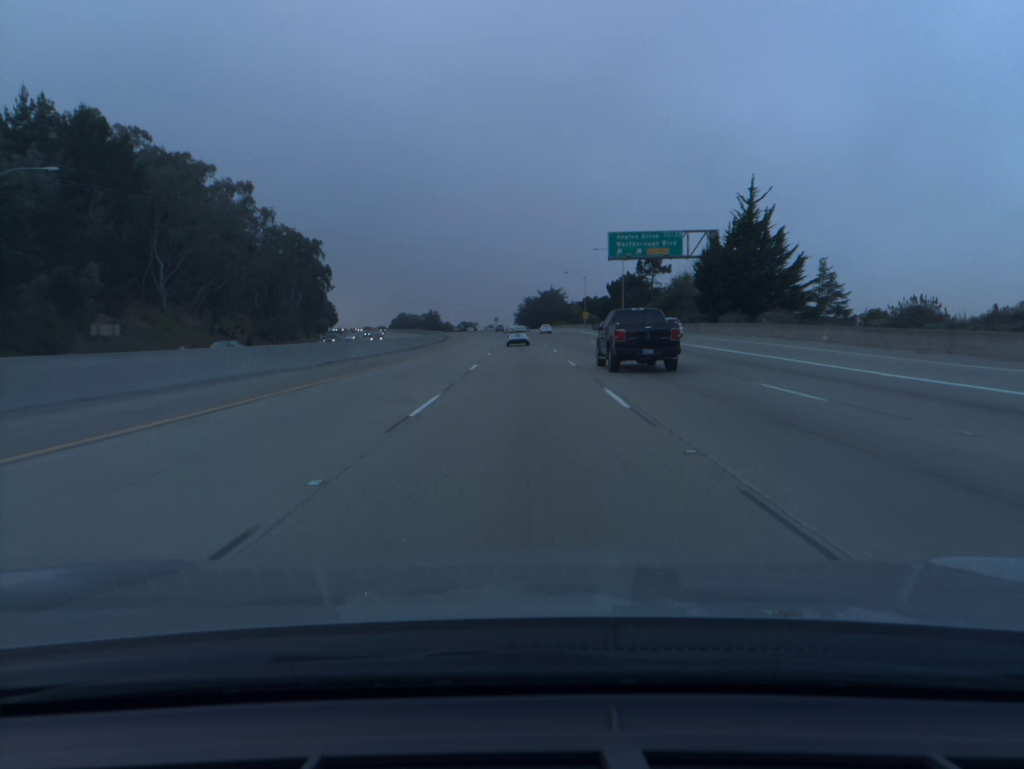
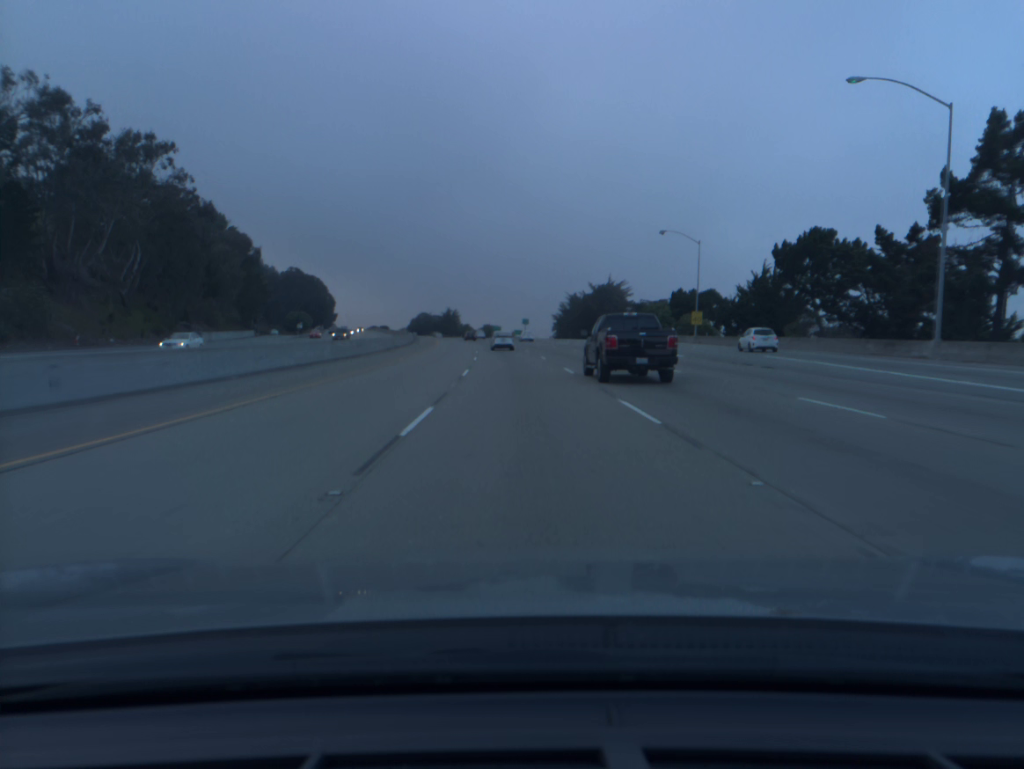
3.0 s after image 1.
(-1.3, +89.6) m; -3°
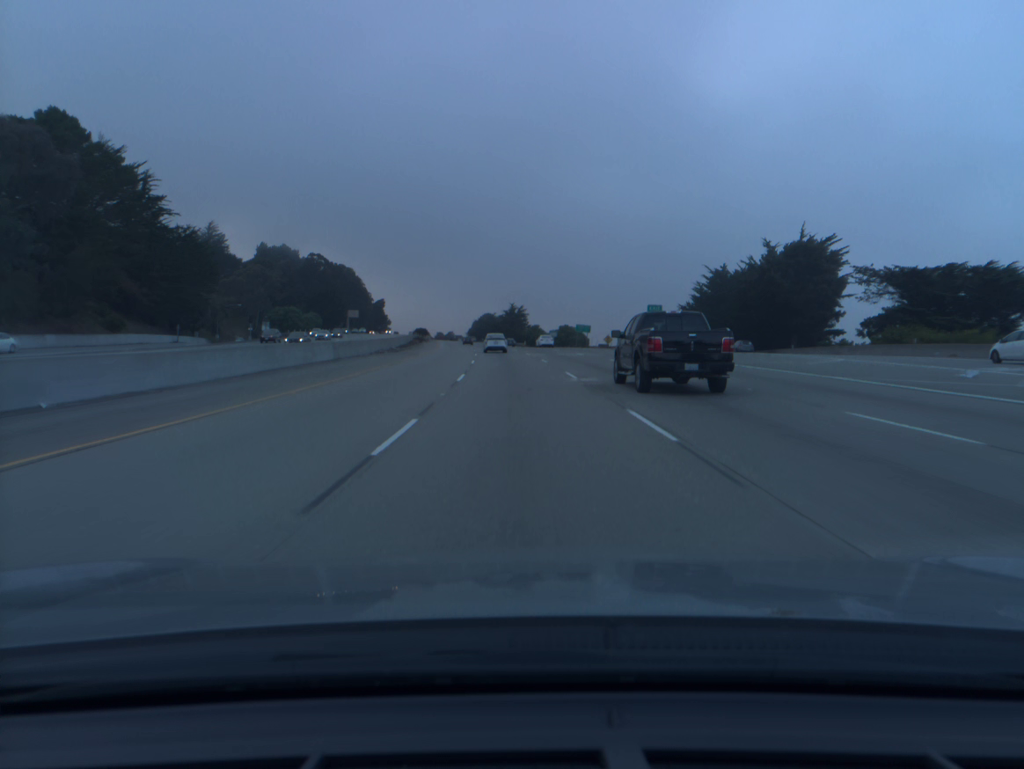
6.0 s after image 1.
(-4.1, +89.3) m; -6°
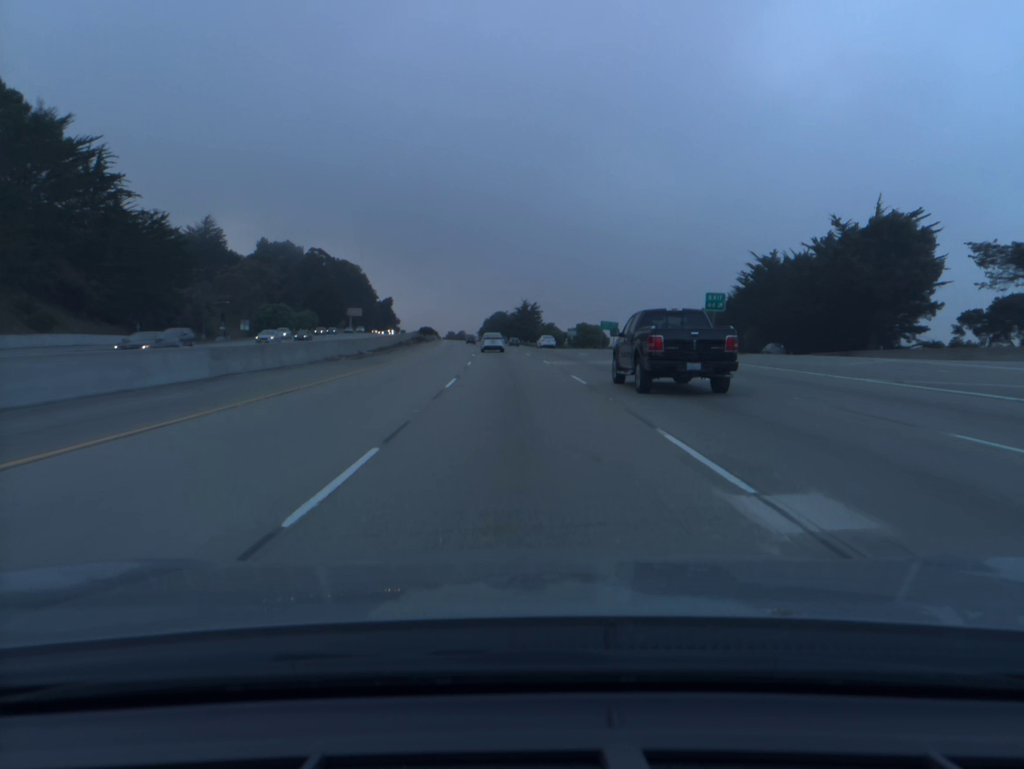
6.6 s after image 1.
(-0.1, +17.9) m; -1°
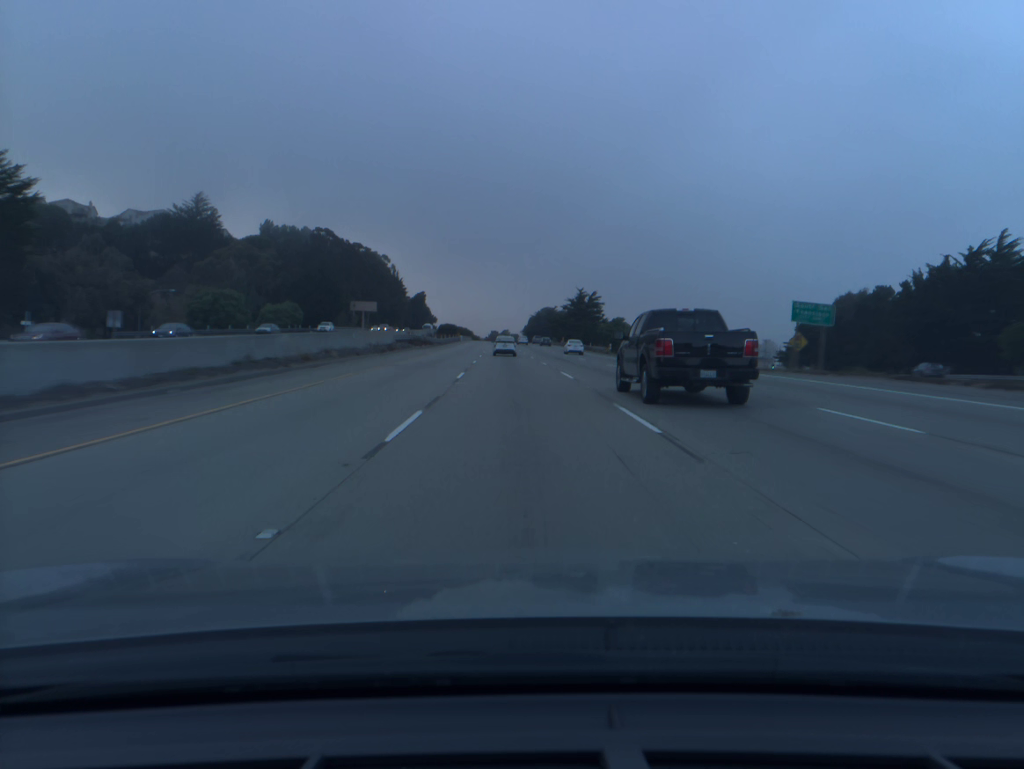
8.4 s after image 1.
(-1.7, +53.6) m; -3°
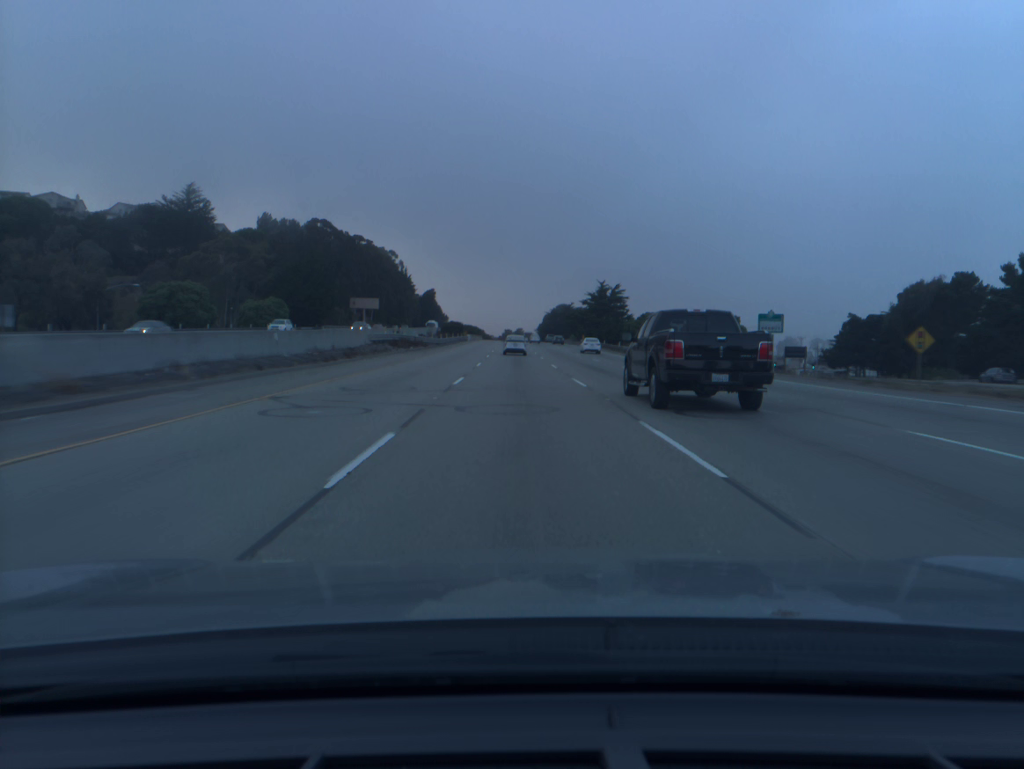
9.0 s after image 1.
(-0.2, +17.9) m; -1°
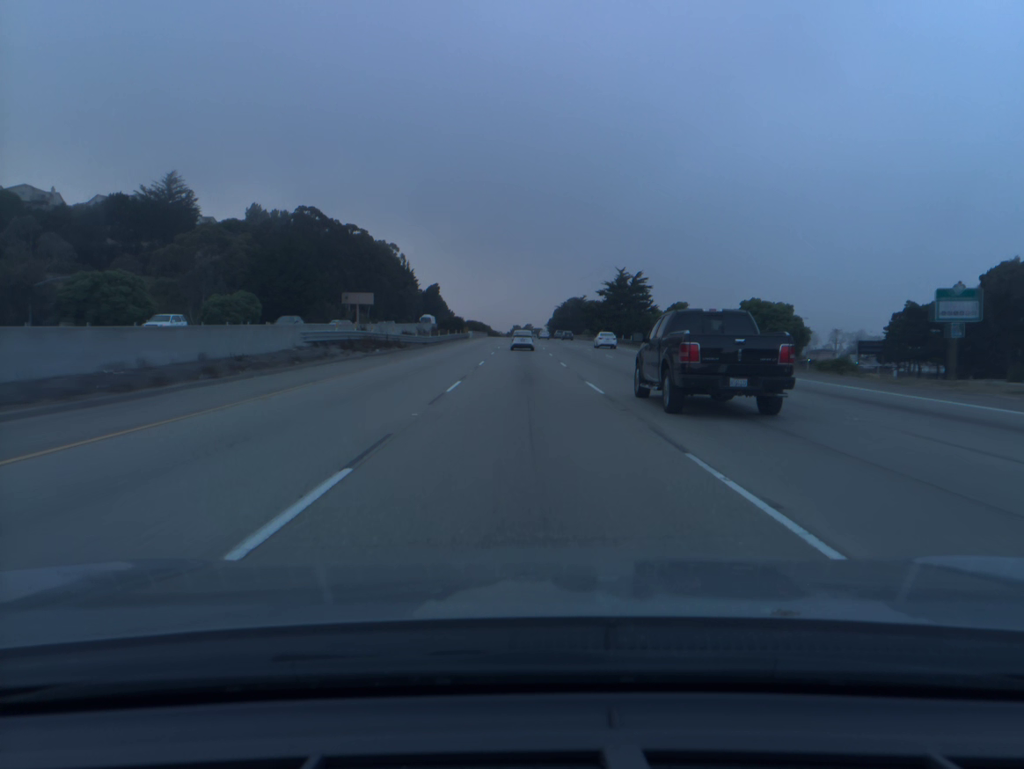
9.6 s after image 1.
(-0.1, +17.9) m; -1°
